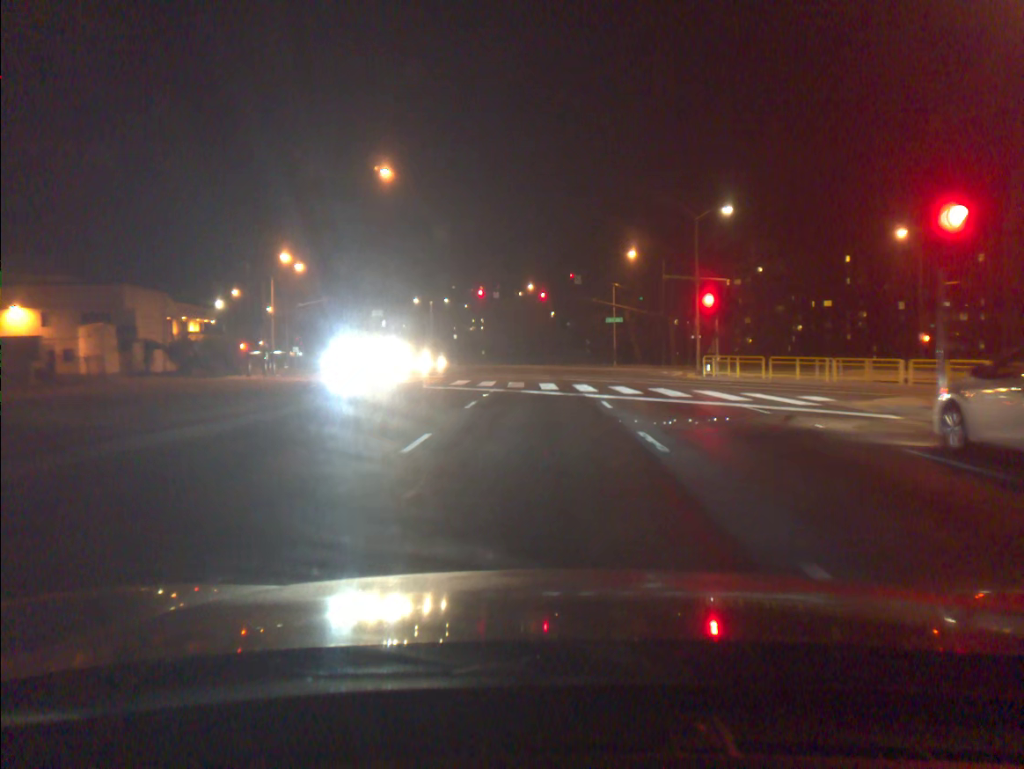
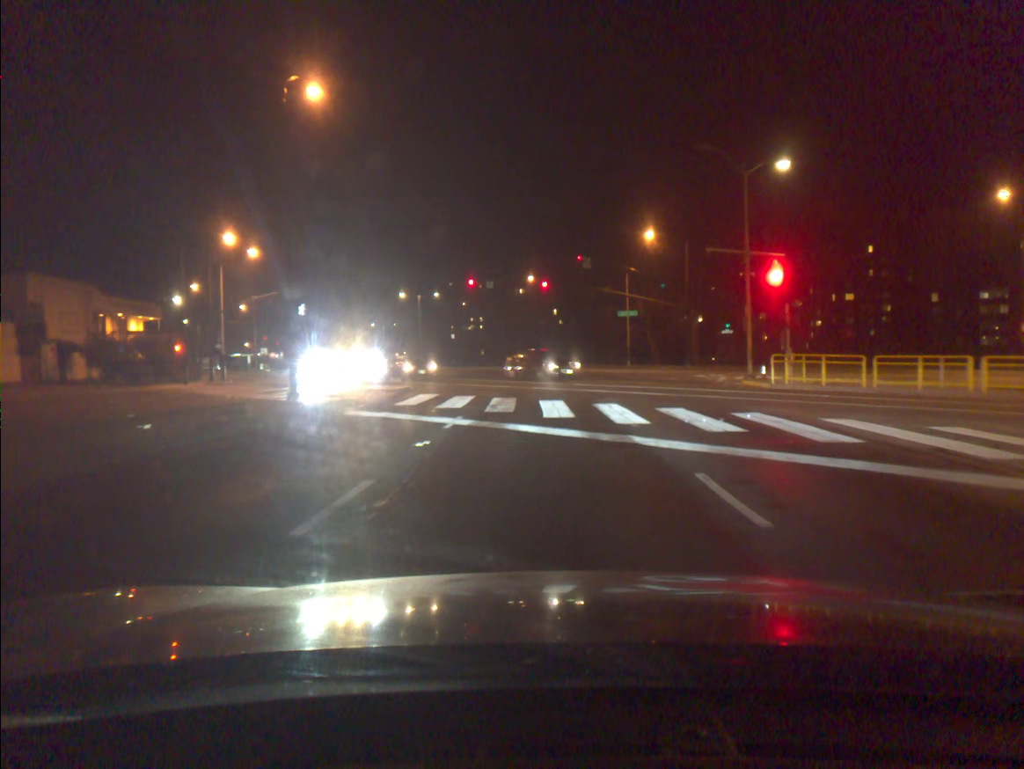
(0.0, +11.8) m; 0°
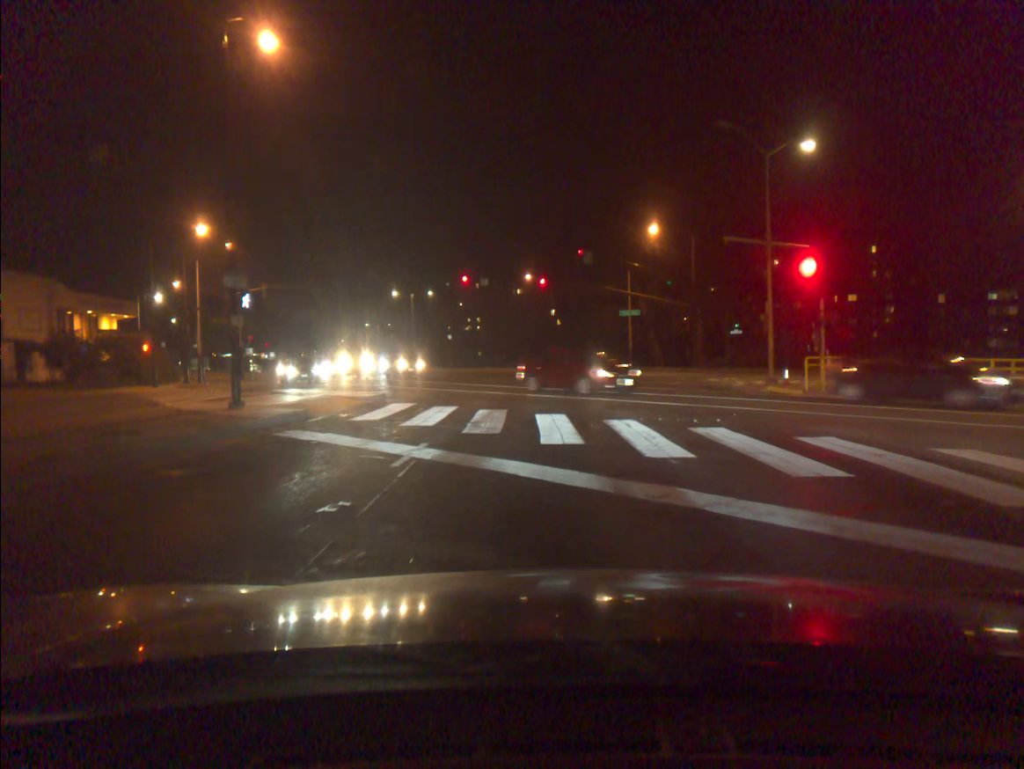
(0.0, +4.3) m; 0°
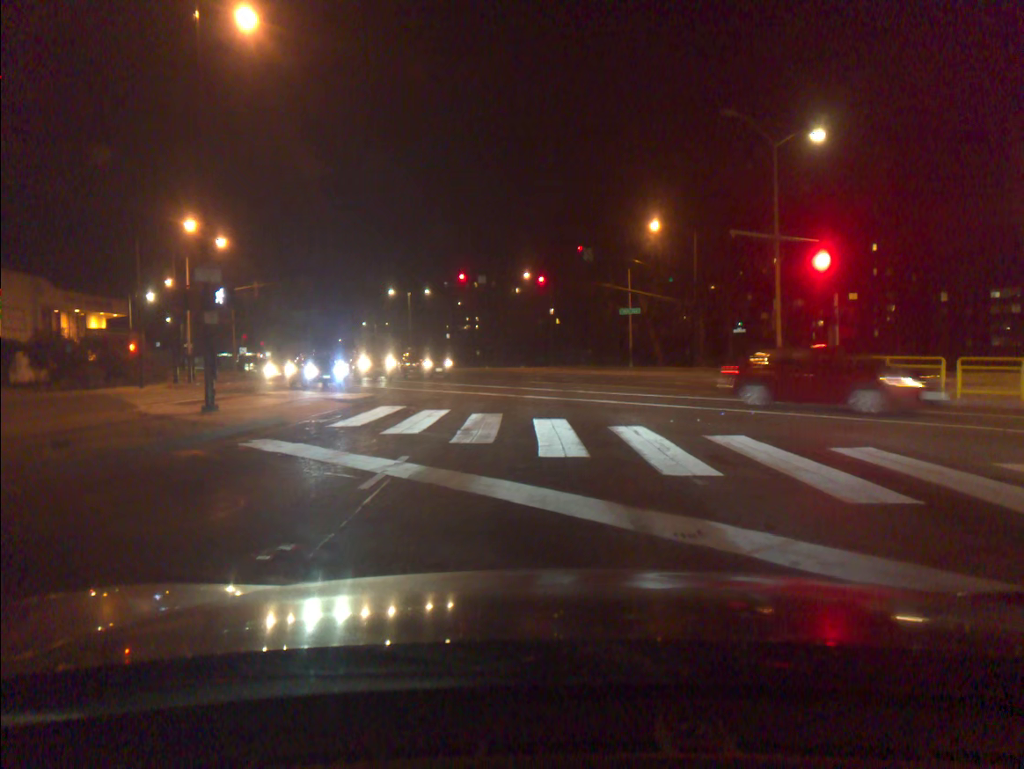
(0.0, +1.5) m; +1°
